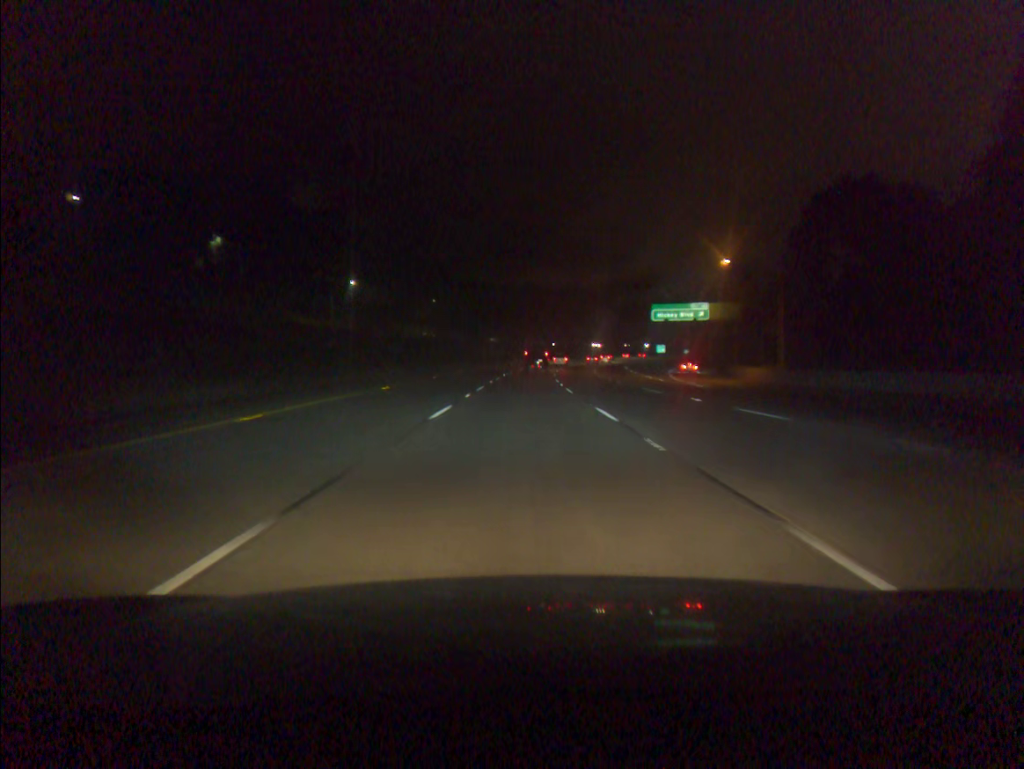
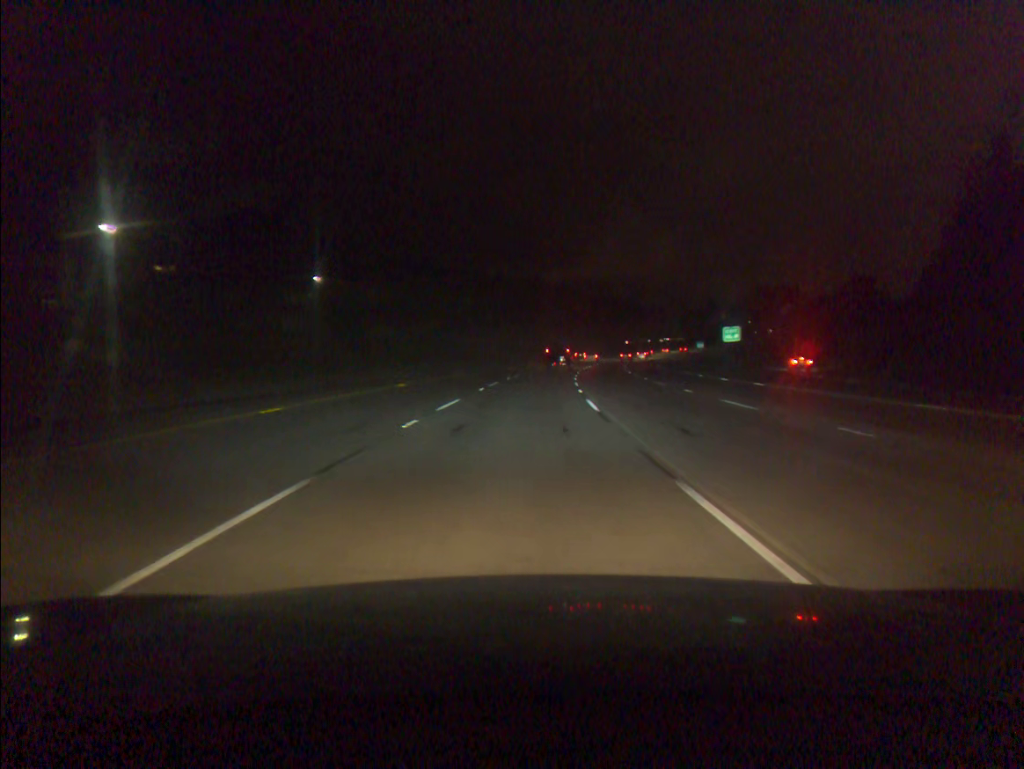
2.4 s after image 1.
(+1.7, +70.9) m; +4°
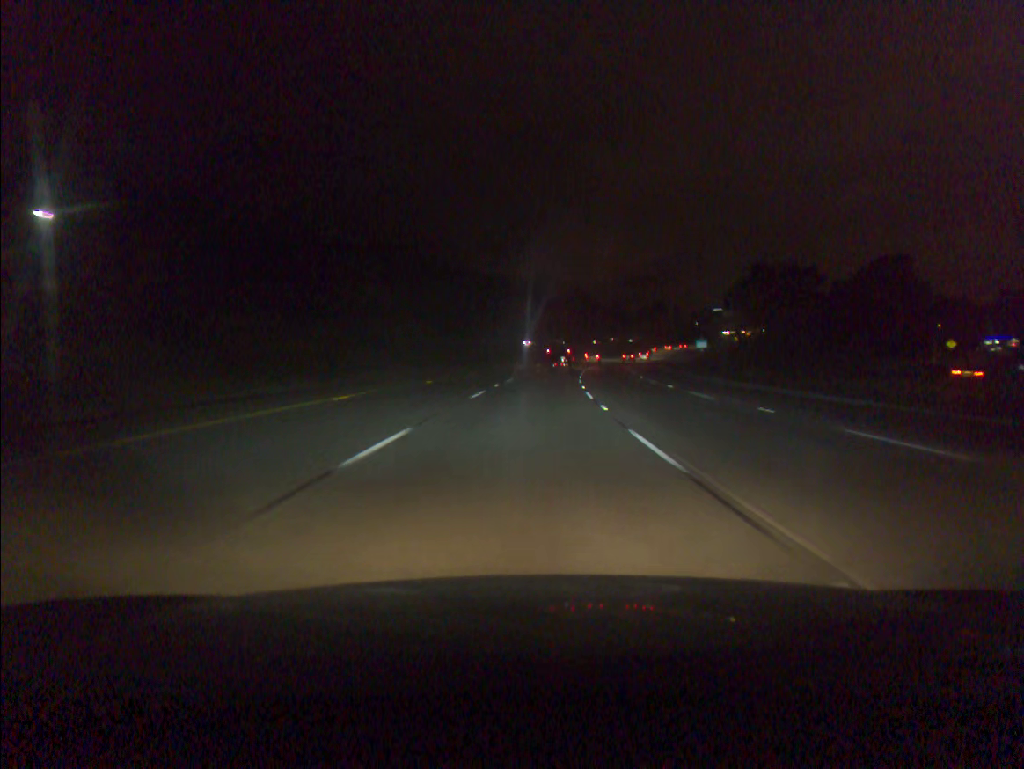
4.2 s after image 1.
(+2.2, +52.9) m; +5°
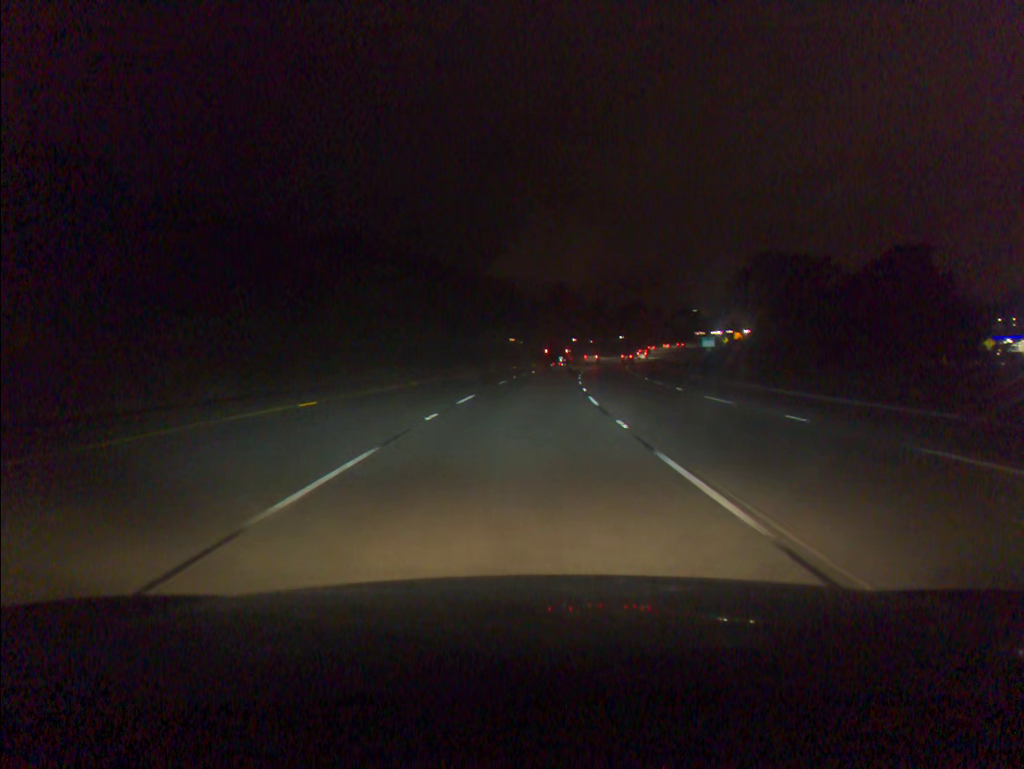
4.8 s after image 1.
(+0.3, +17.6) m; +2°
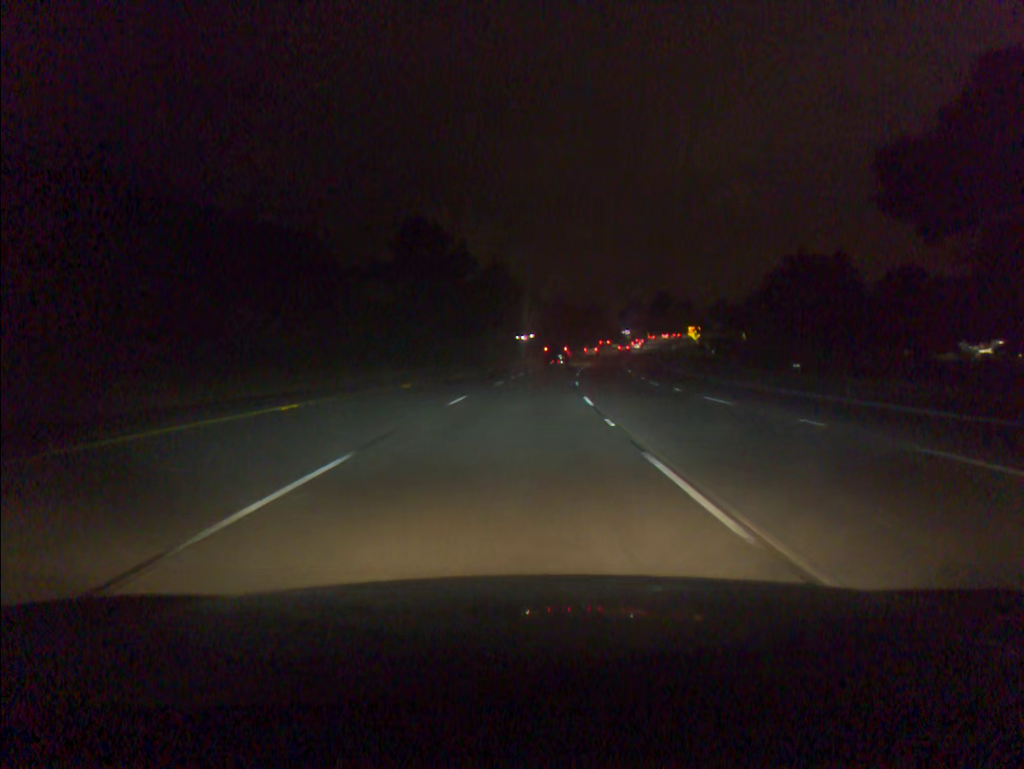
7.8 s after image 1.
(+6.6, +87.5) m; +8°
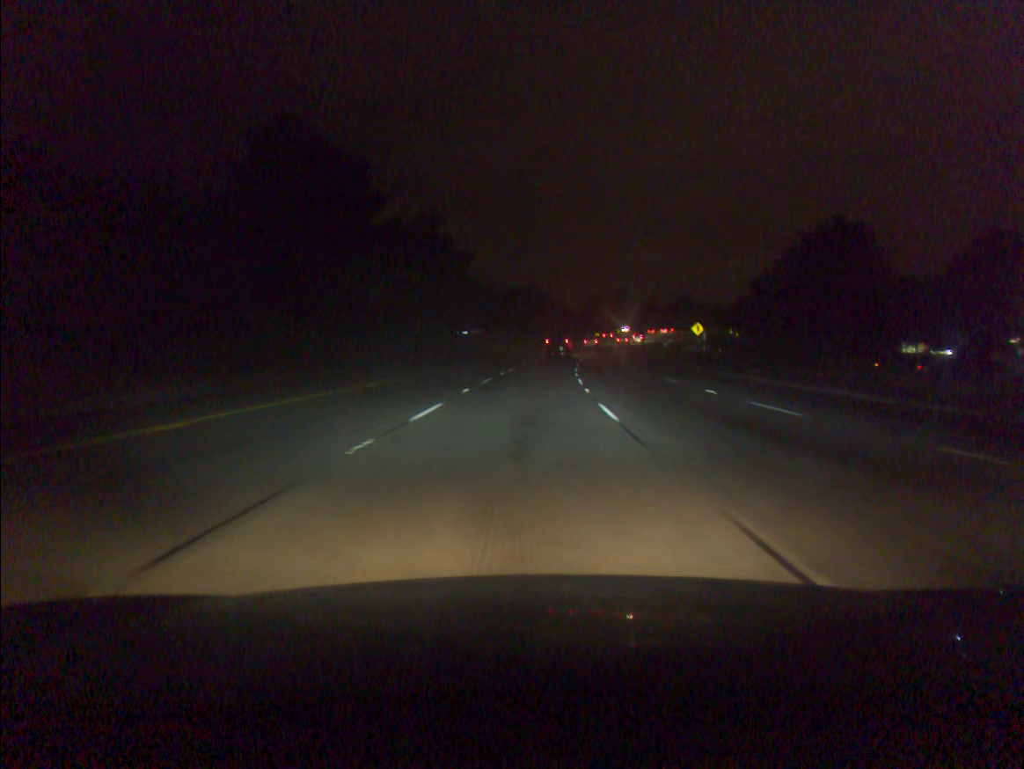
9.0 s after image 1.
(+1.0, +35.1) m; +3°
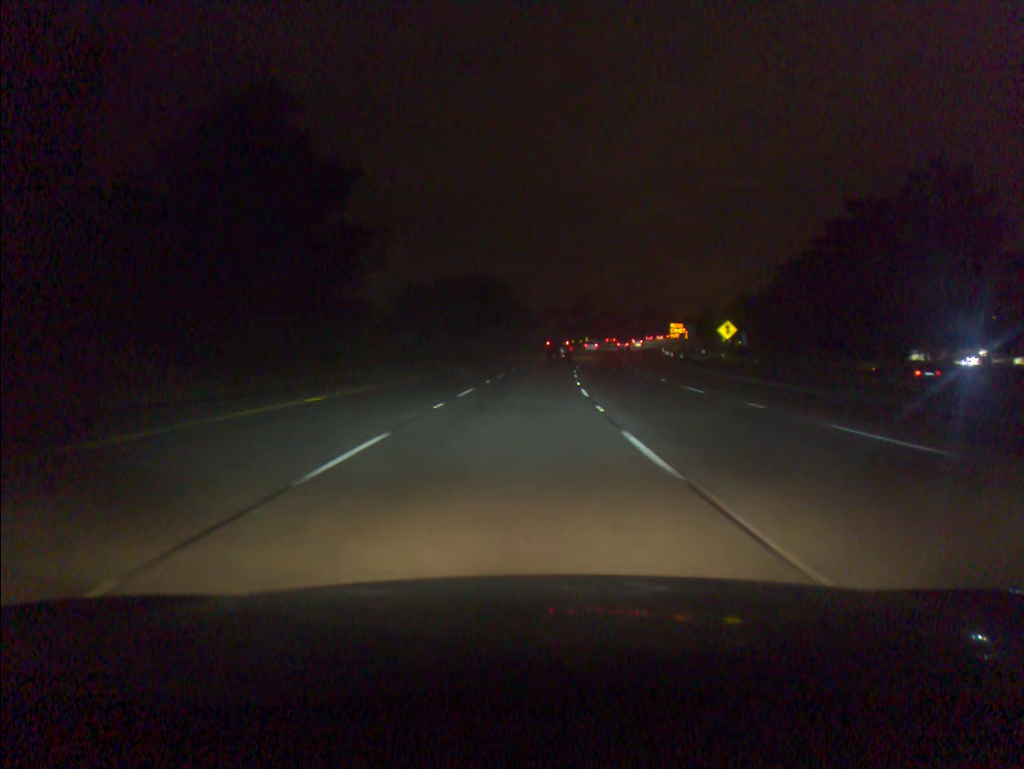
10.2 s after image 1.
(+1.1, +35.2) m; +3°
